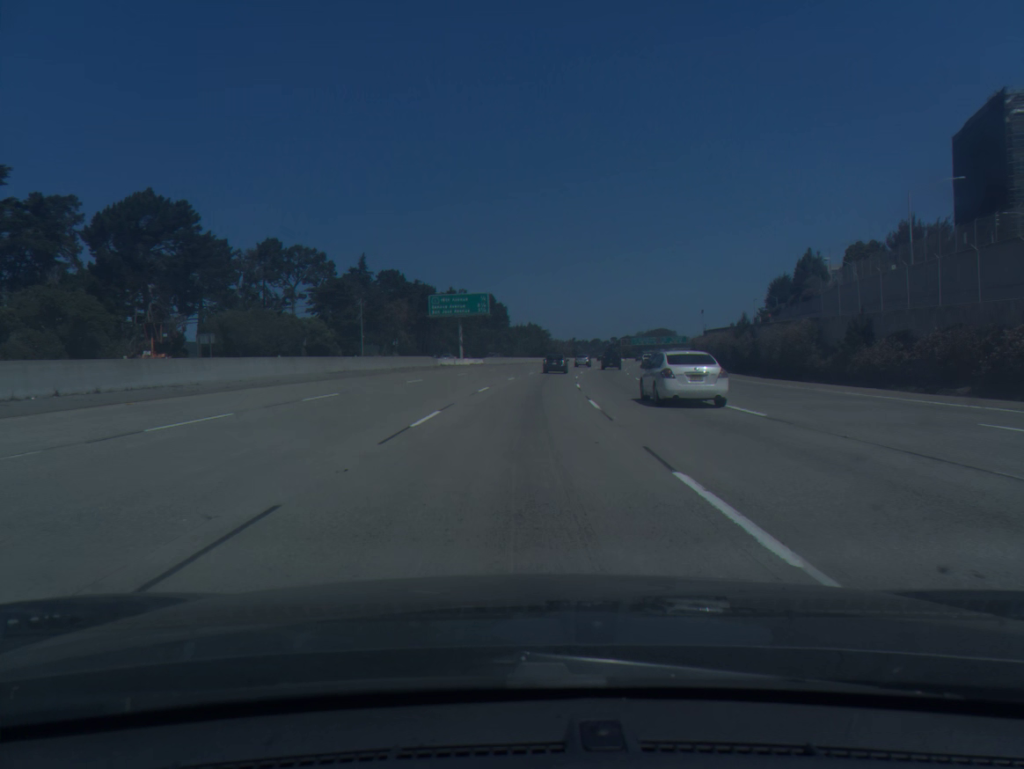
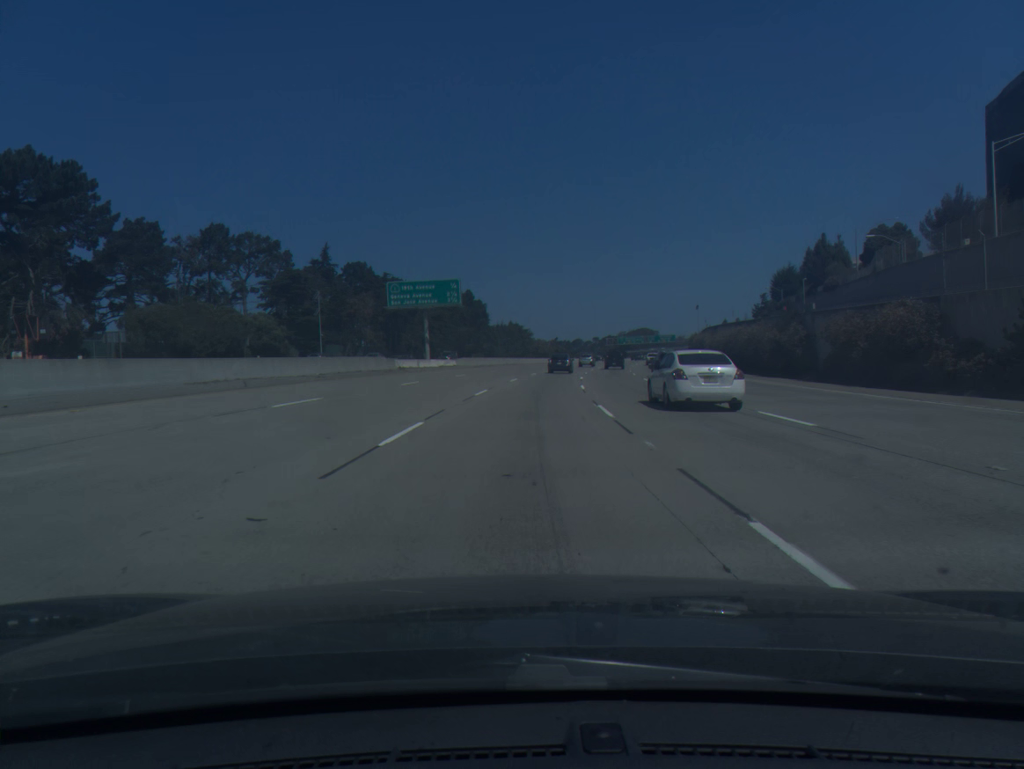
(+0.2, +17.1) m; +1°
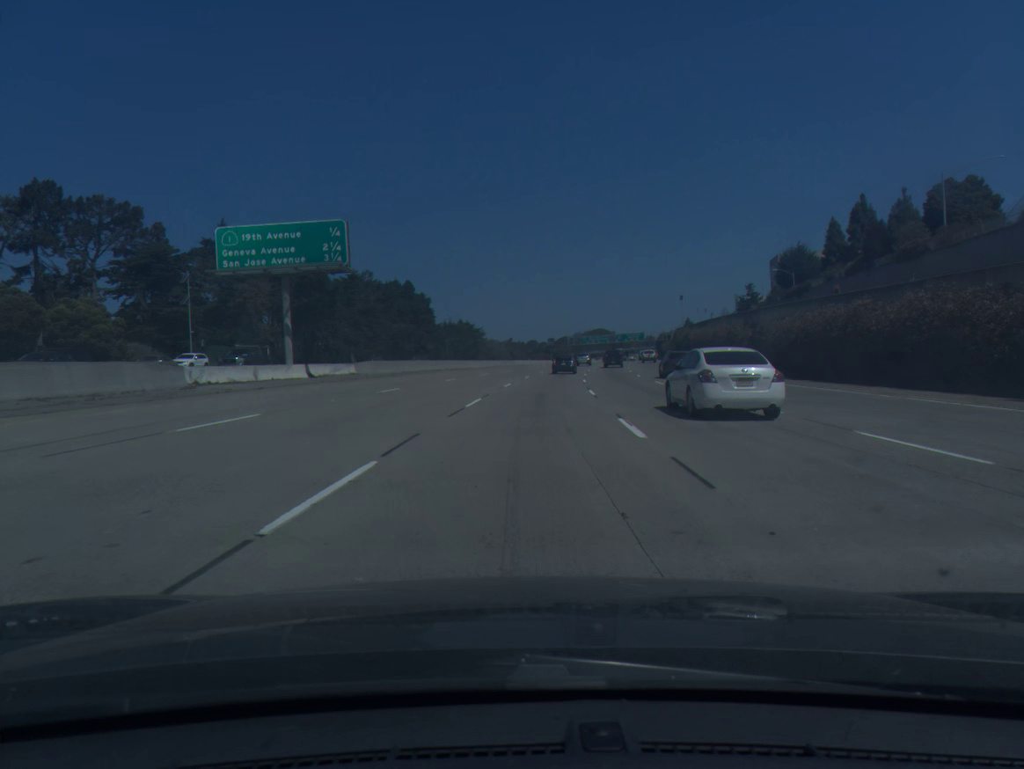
(+1.0, +34.0) m; +3°
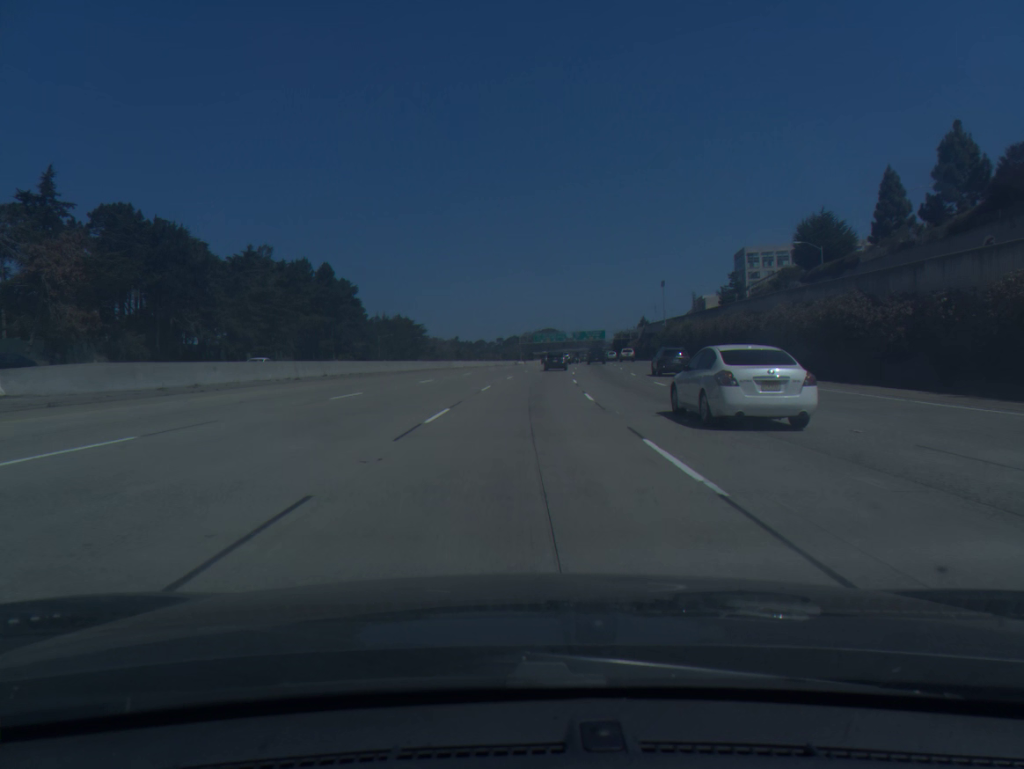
(+1.1, +33.9) m; +4°
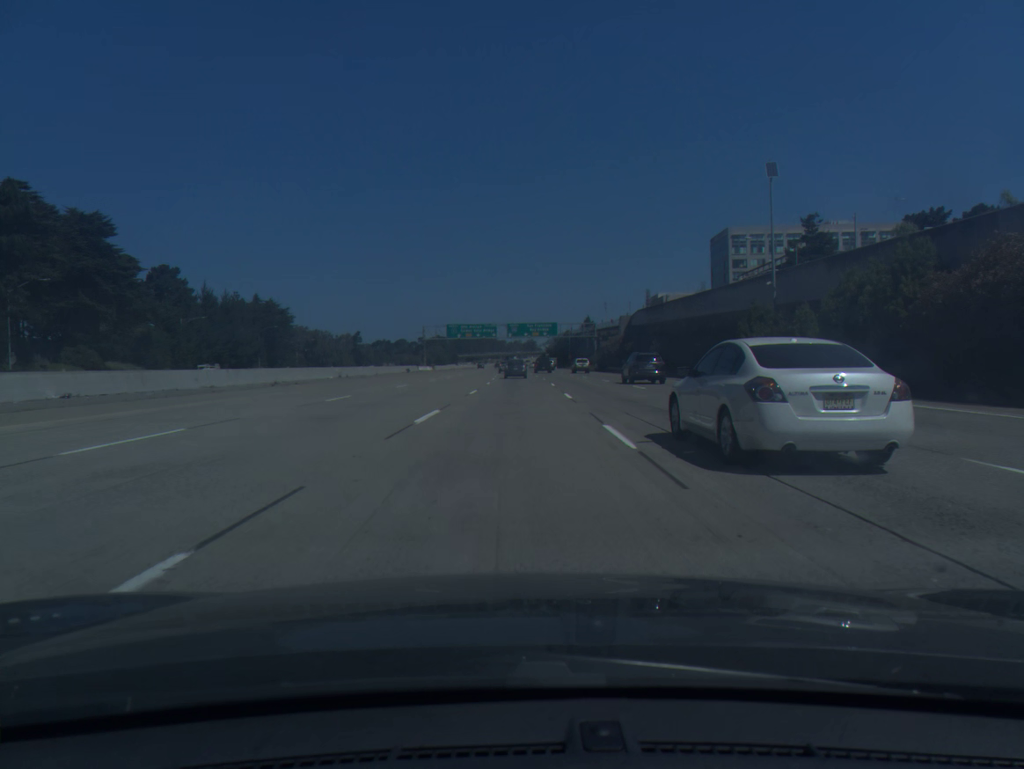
(+4.9, +84.5) m; +5°
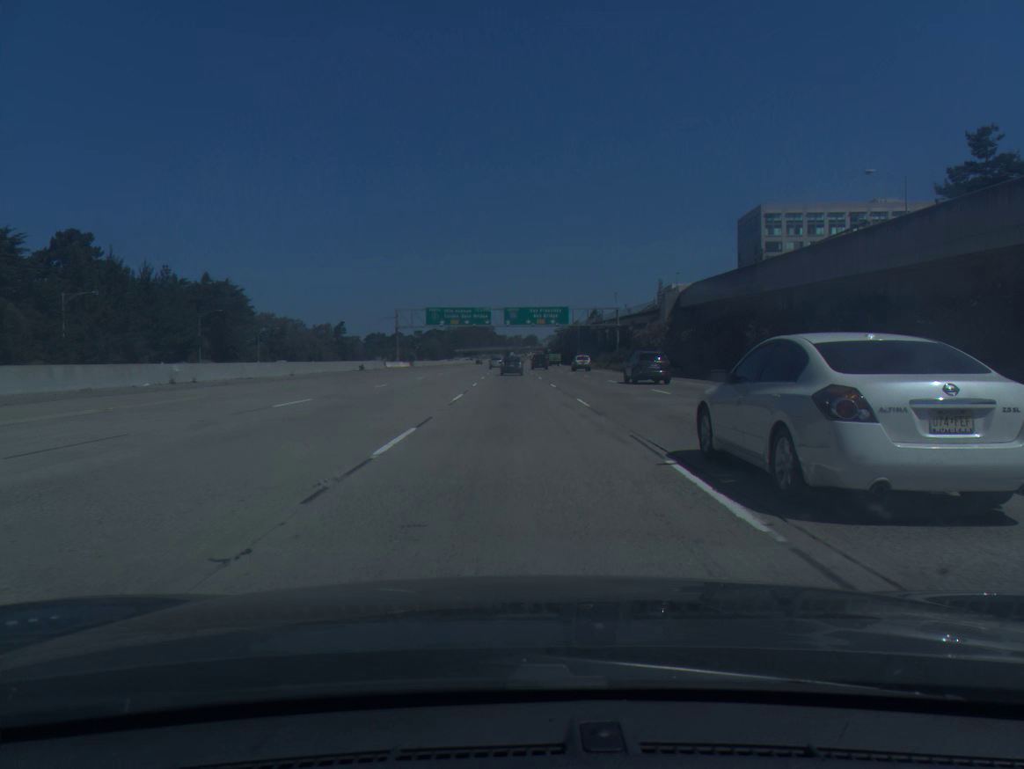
(0.0, +34.0) m; 0°
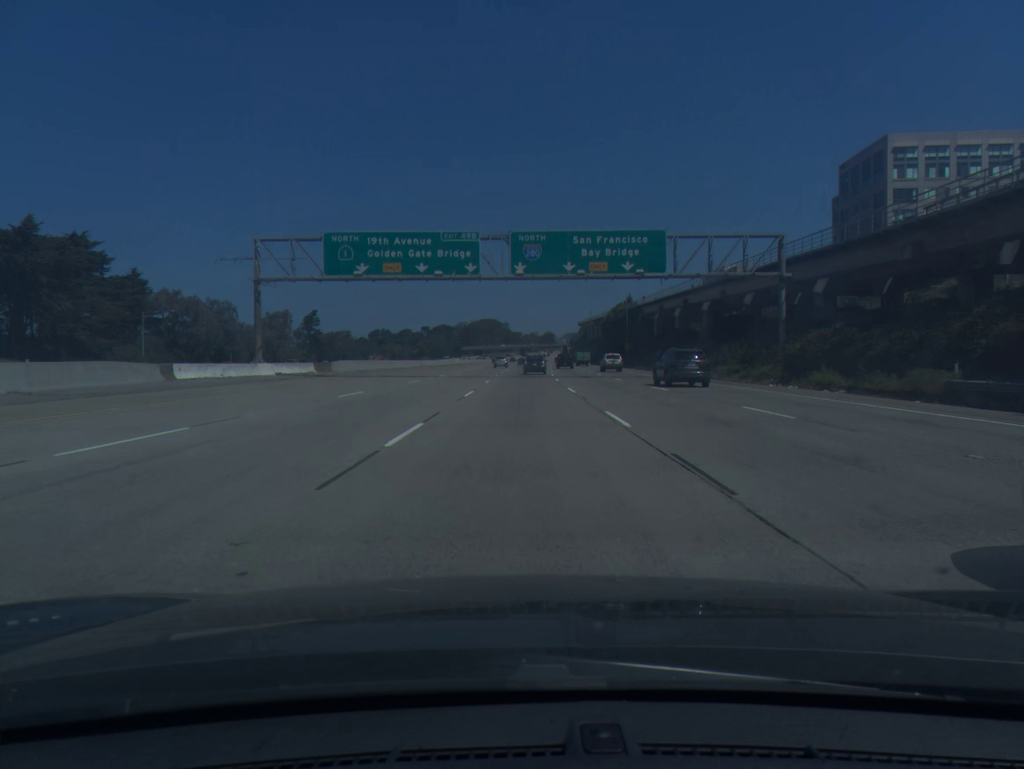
(-0.7, +68.5) m; -1°
